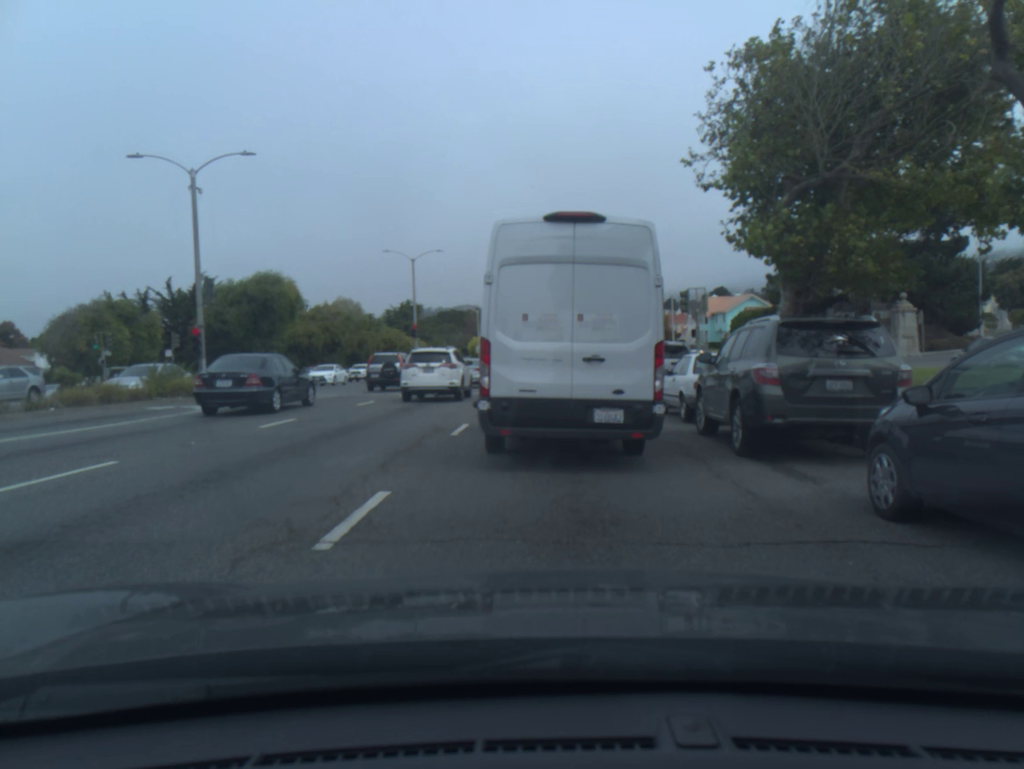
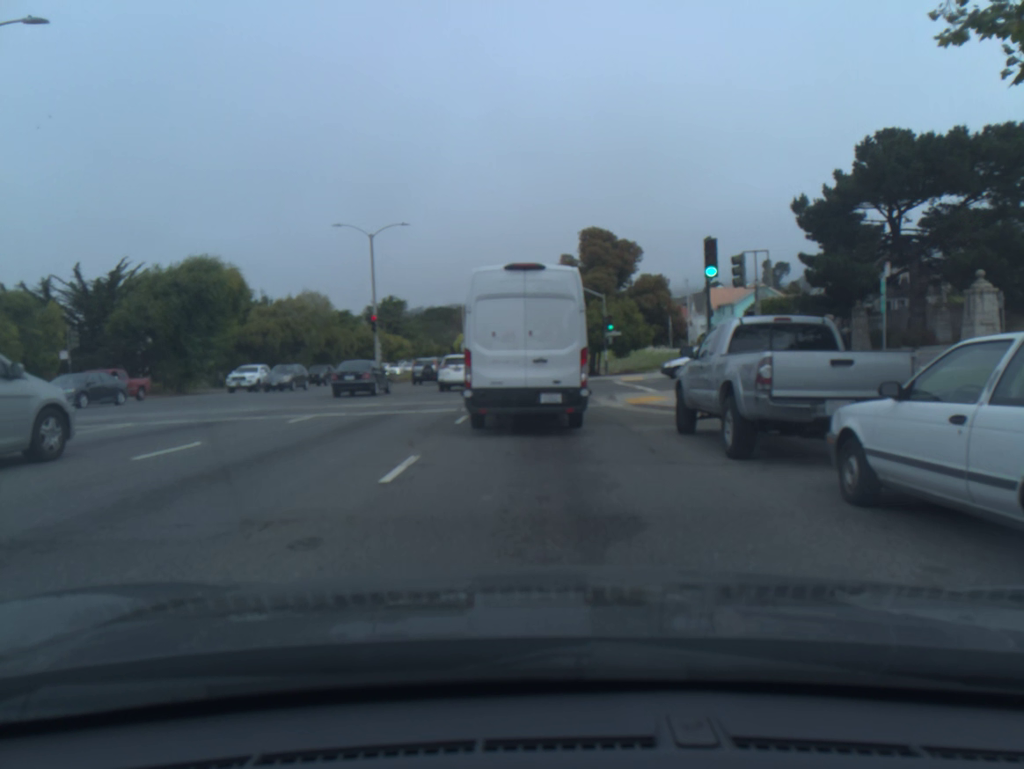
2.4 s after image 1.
(+0.2, +11.1) m; +1°
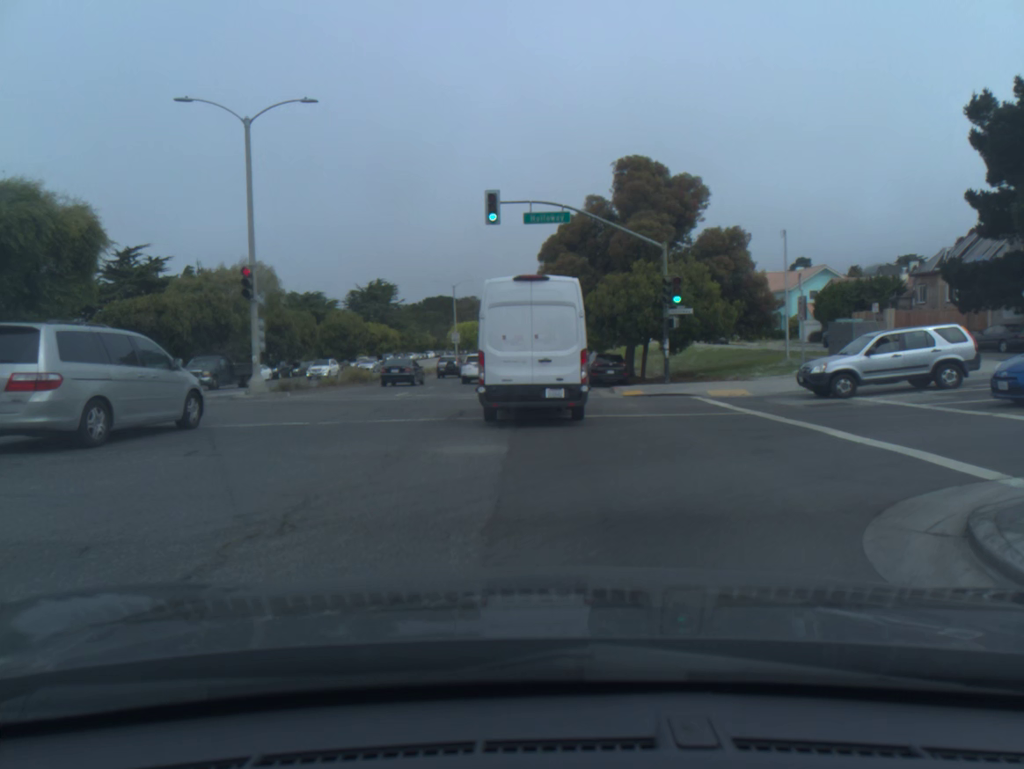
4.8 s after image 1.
(-0.2, +21.4) m; -1°
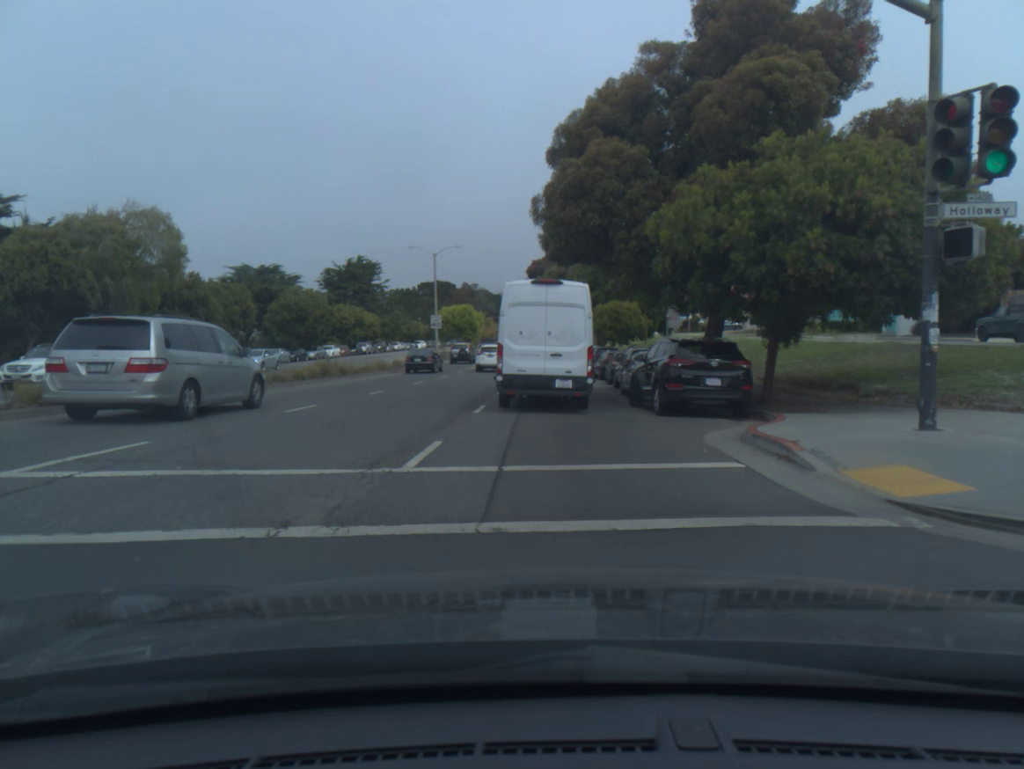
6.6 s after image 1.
(-0.1, +20.1) m; 0°
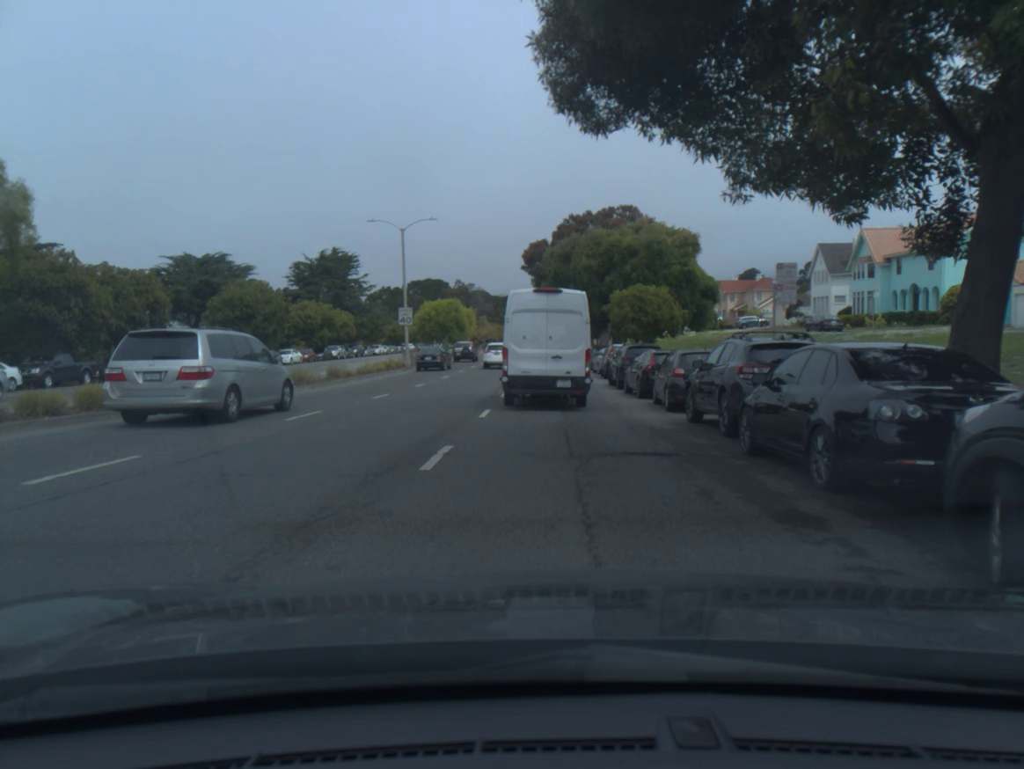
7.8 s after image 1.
(0.0, +14.8) m; 0°
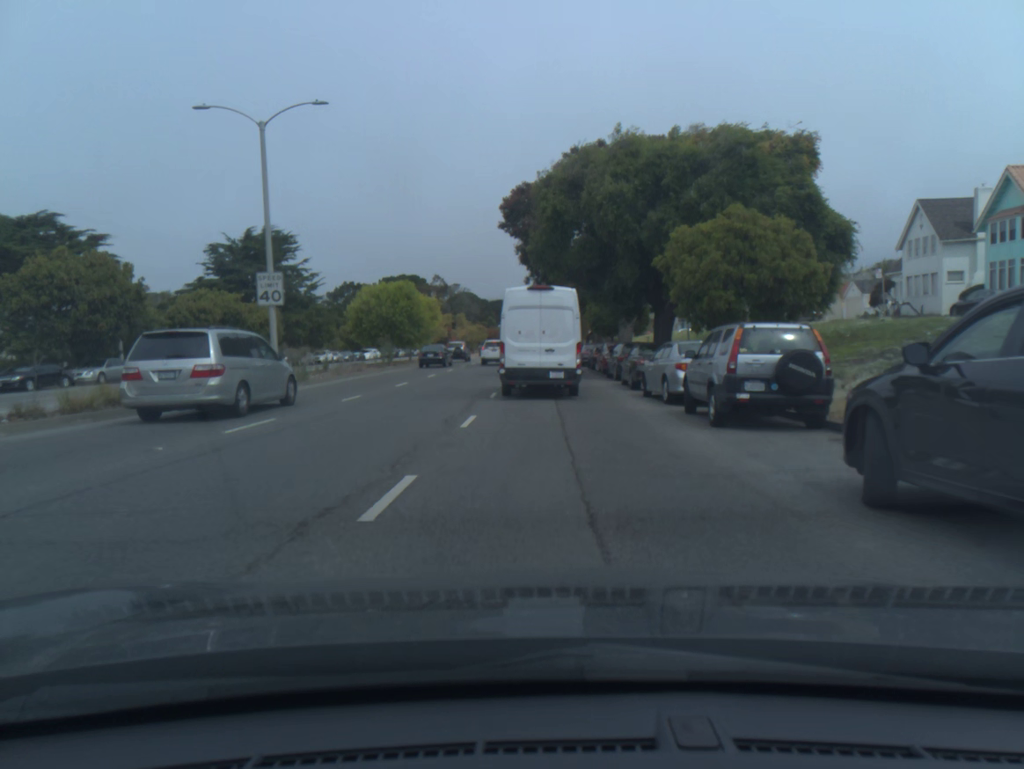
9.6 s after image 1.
(+0.1, +24.6) m; 0°
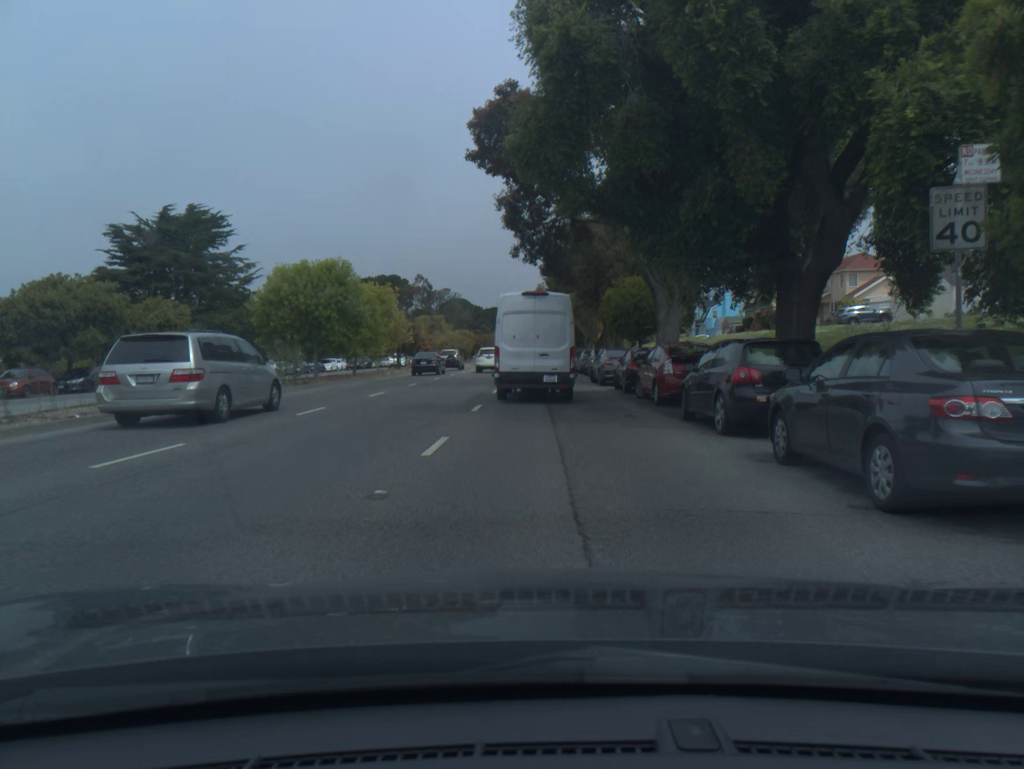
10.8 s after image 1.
(+0.1, +17.7) m; 0°
